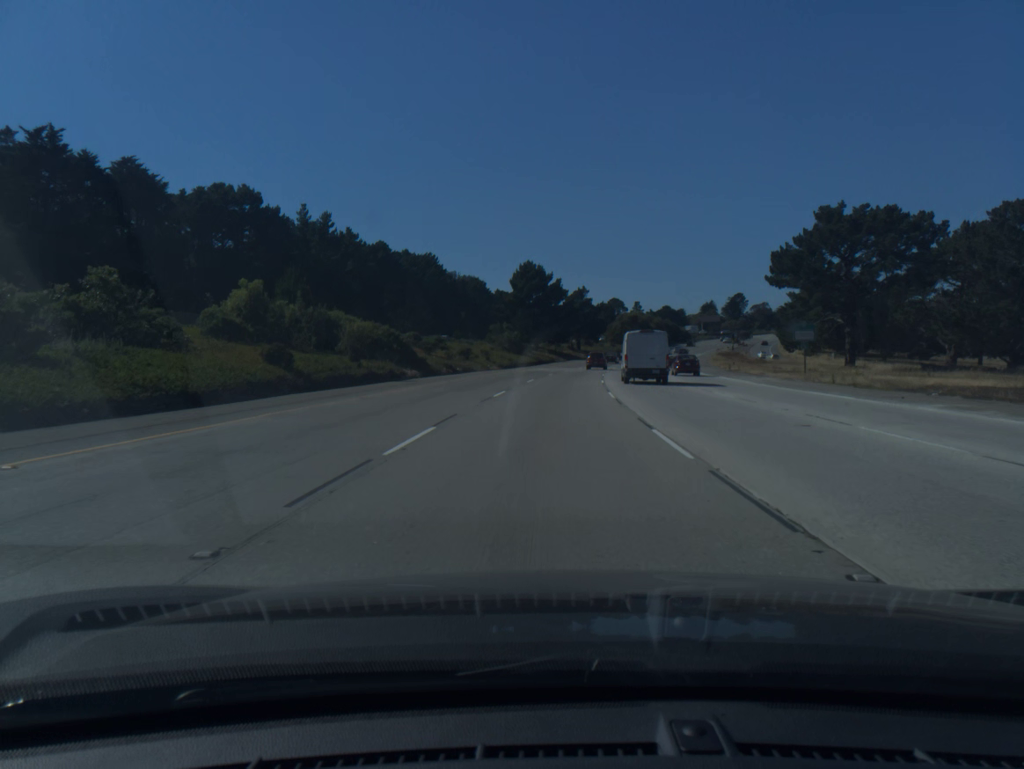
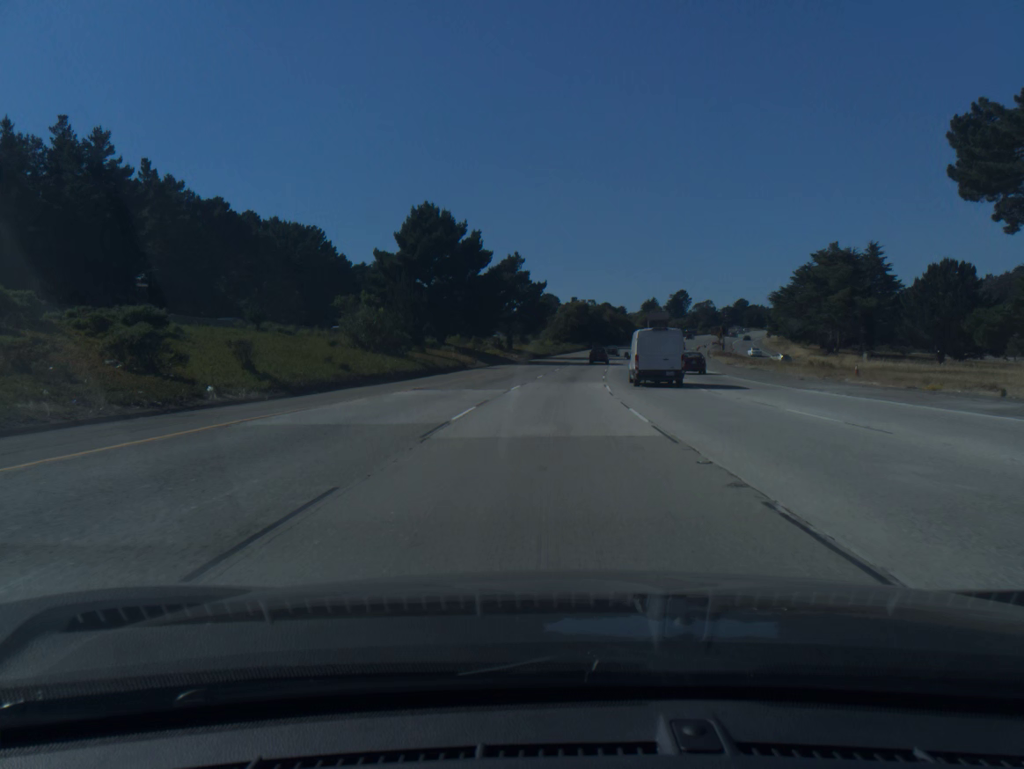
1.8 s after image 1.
(+2.3, +53.0) m; +5°
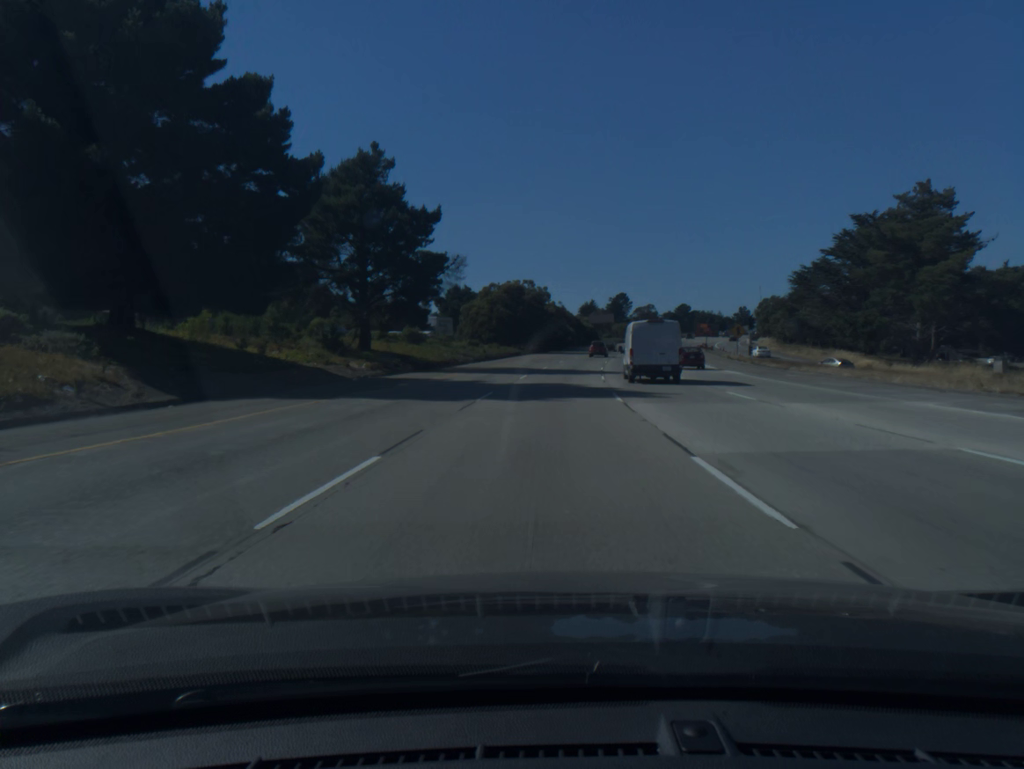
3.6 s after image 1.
(+2.4, +52.9) m; +5°
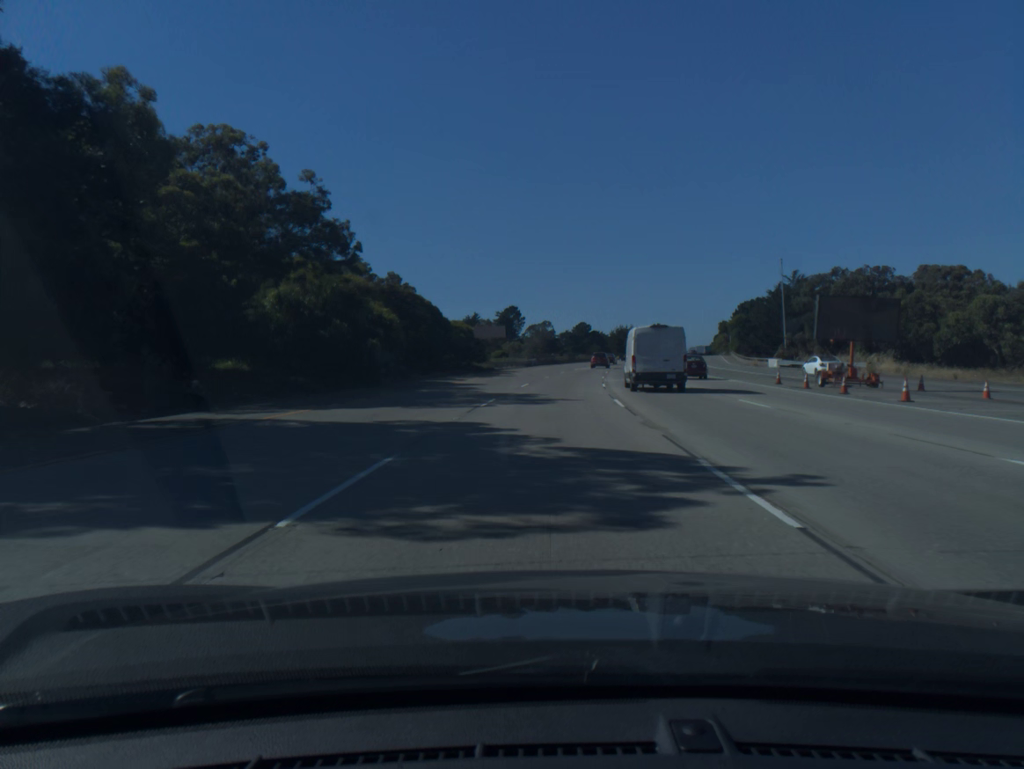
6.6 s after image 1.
(+6.3, +87.2) m; +8°
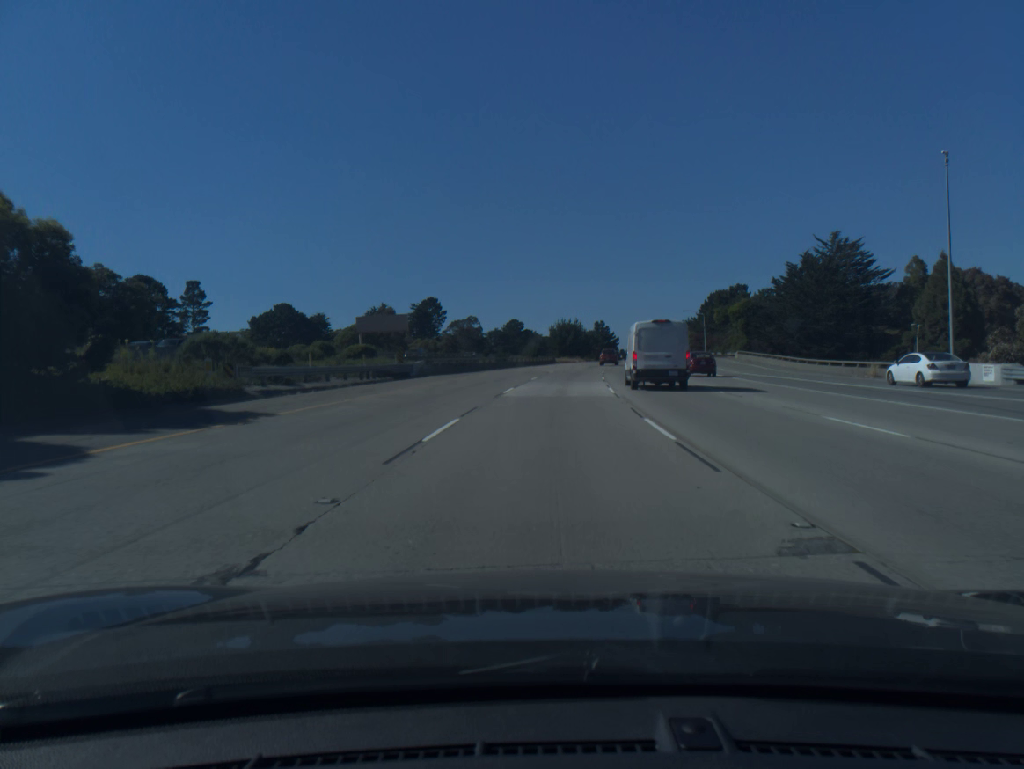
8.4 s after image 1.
(+2.1, +52.2) m; +5°
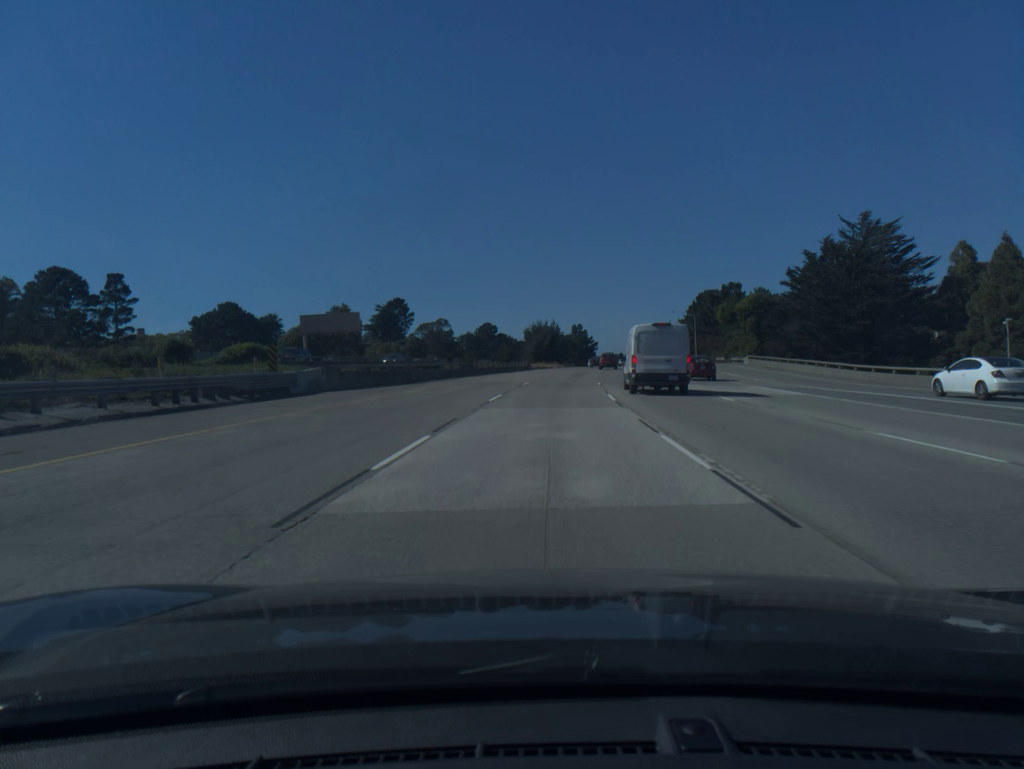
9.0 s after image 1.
(+0.3, +17.5) m; +2°
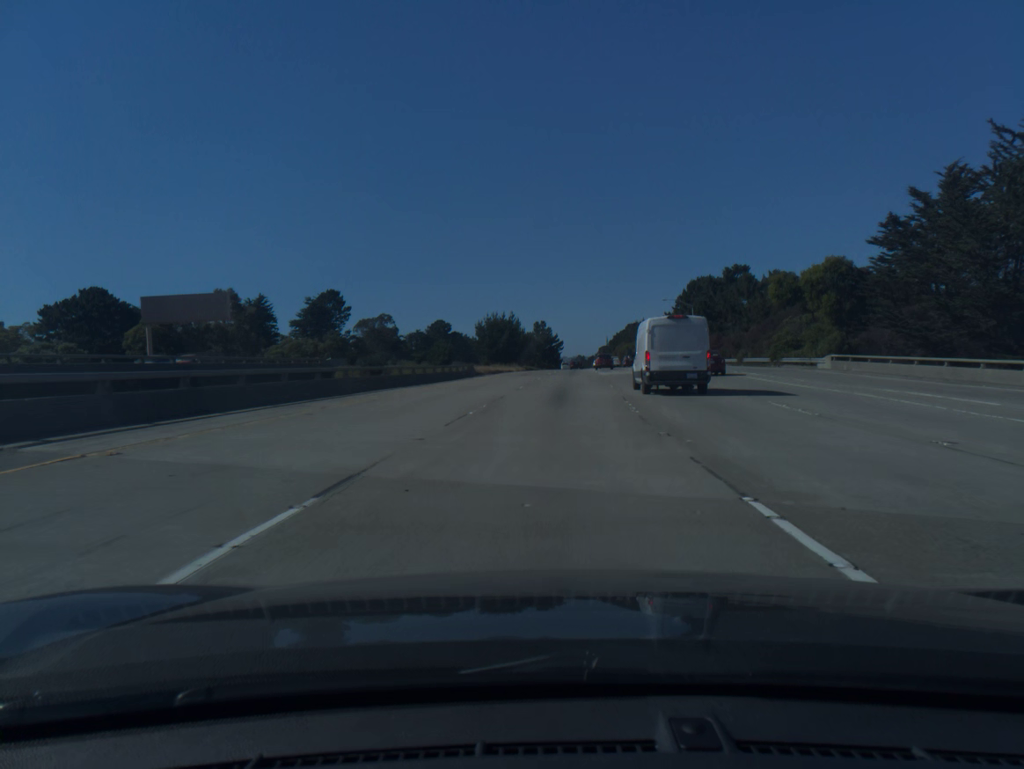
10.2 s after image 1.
(+0.9, +35.0) m; +3°
